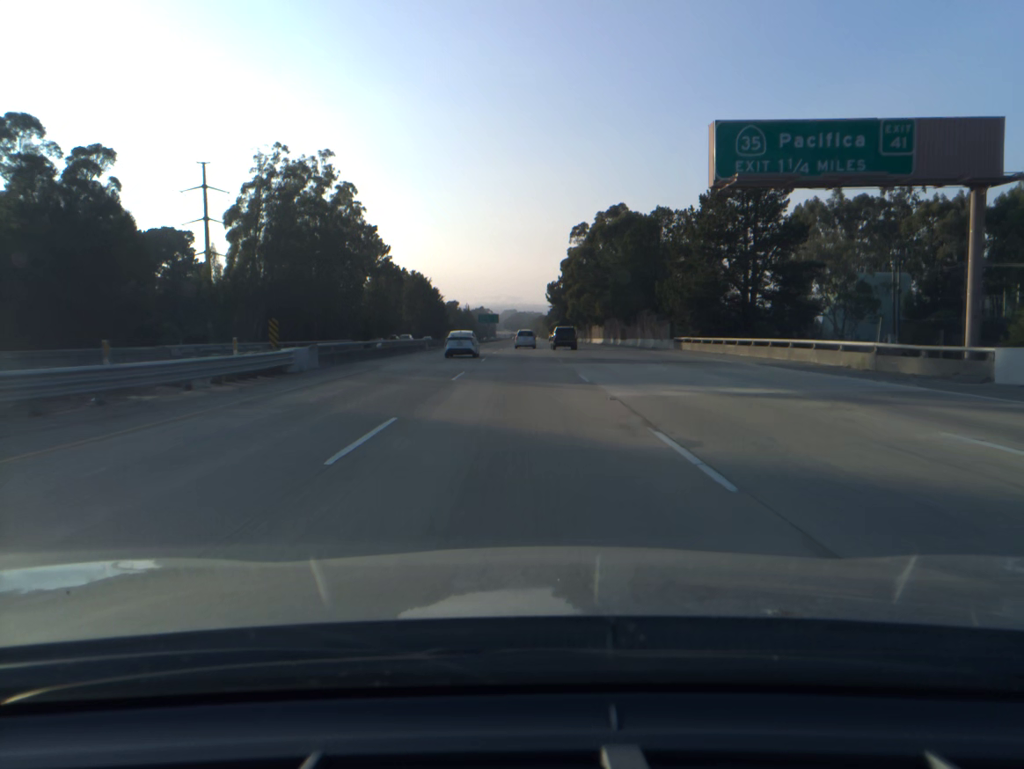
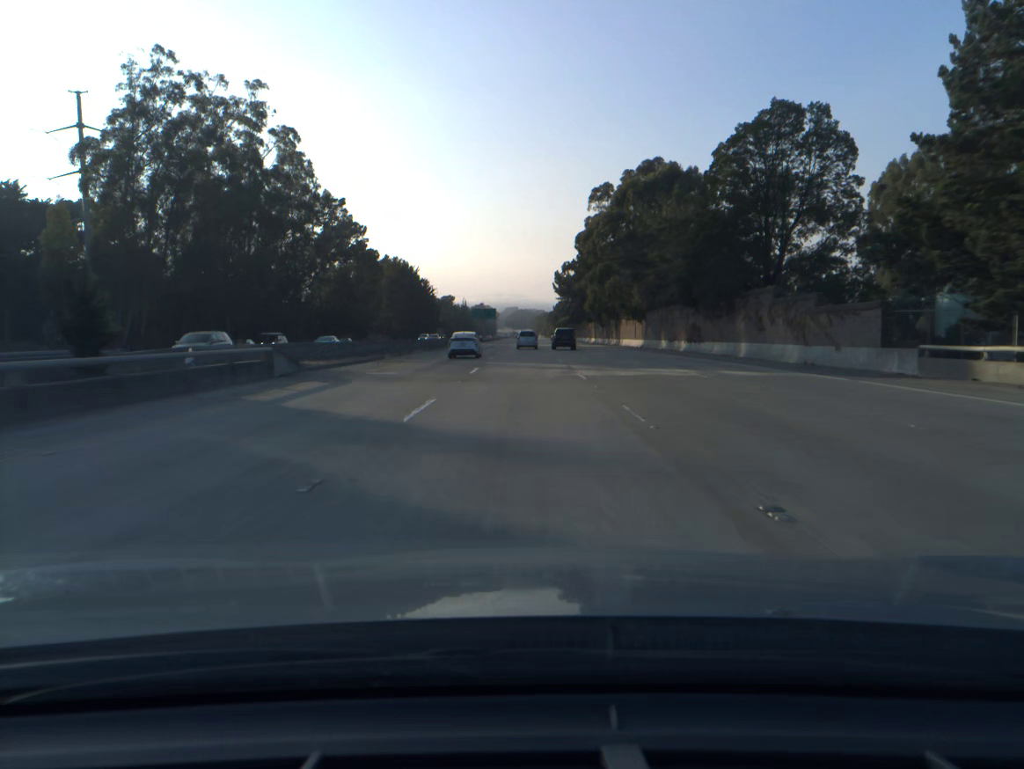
(-0.1, +39.6) m; 0°
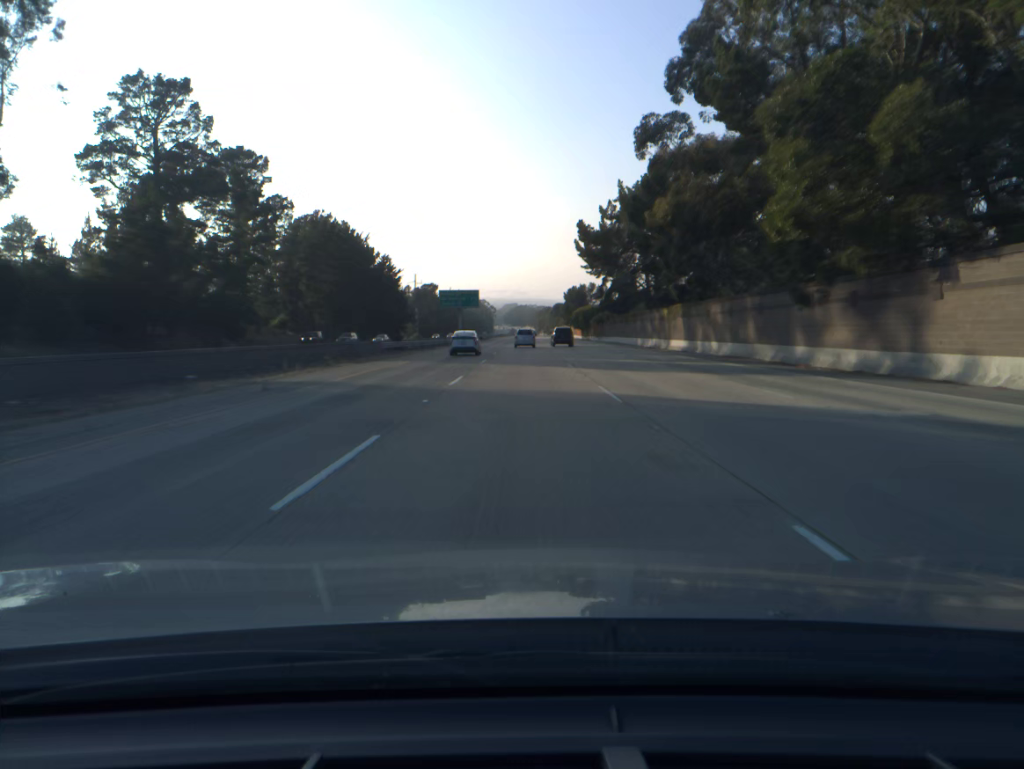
(+0.1, +79.7) m; 0°
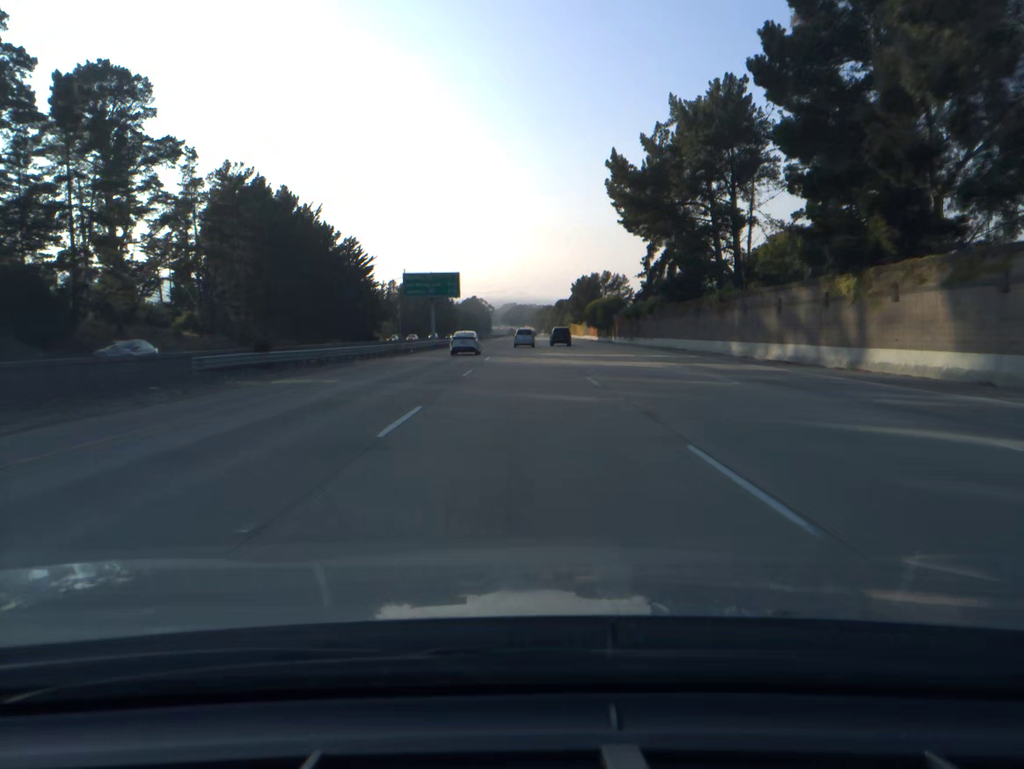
(+0.1, +40.0) m; 0°
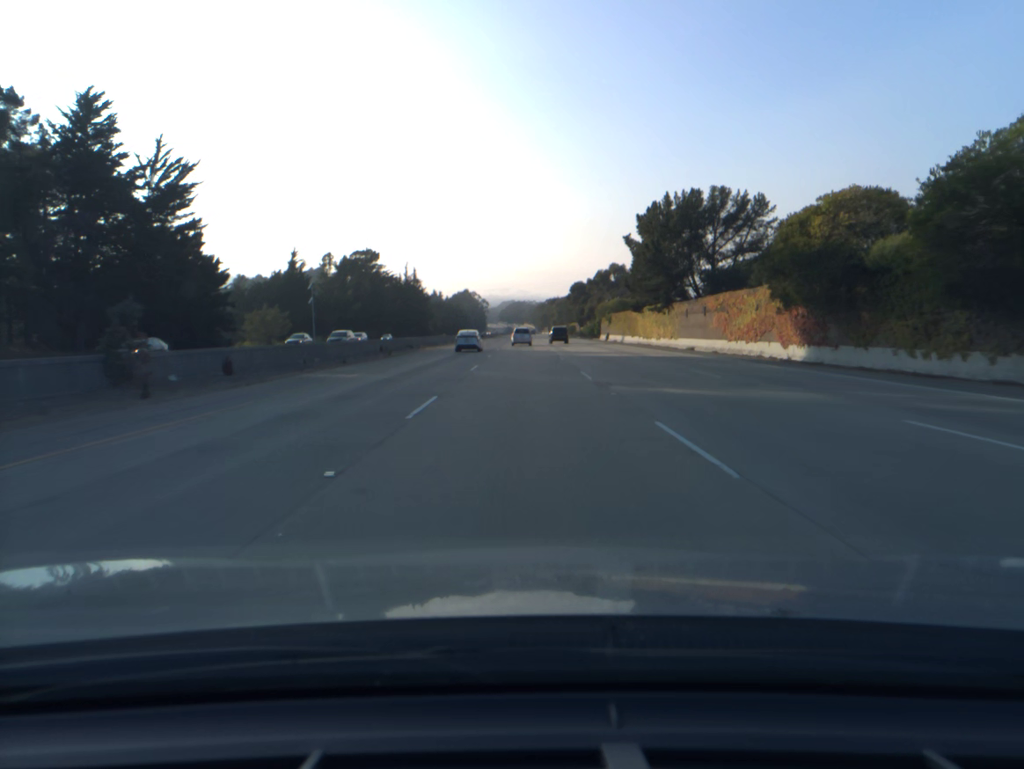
(-0.1, +99.9) m; 0°
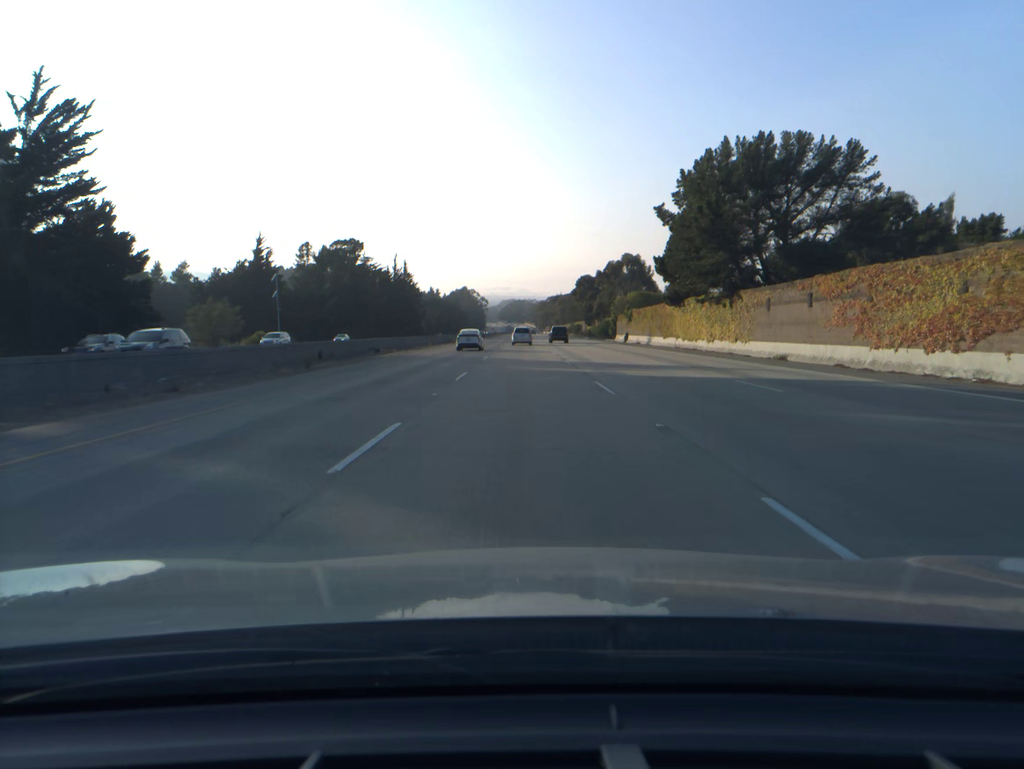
(0.0, +19.9) m; 0°
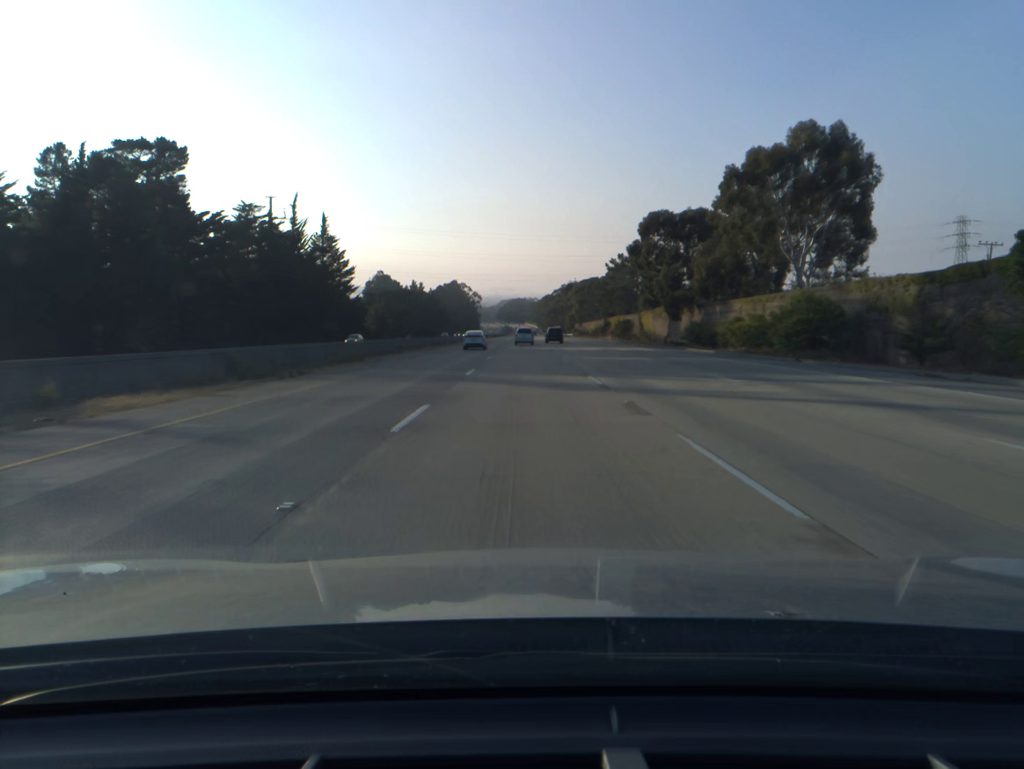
(-0.2, +99.1) m; 0°
